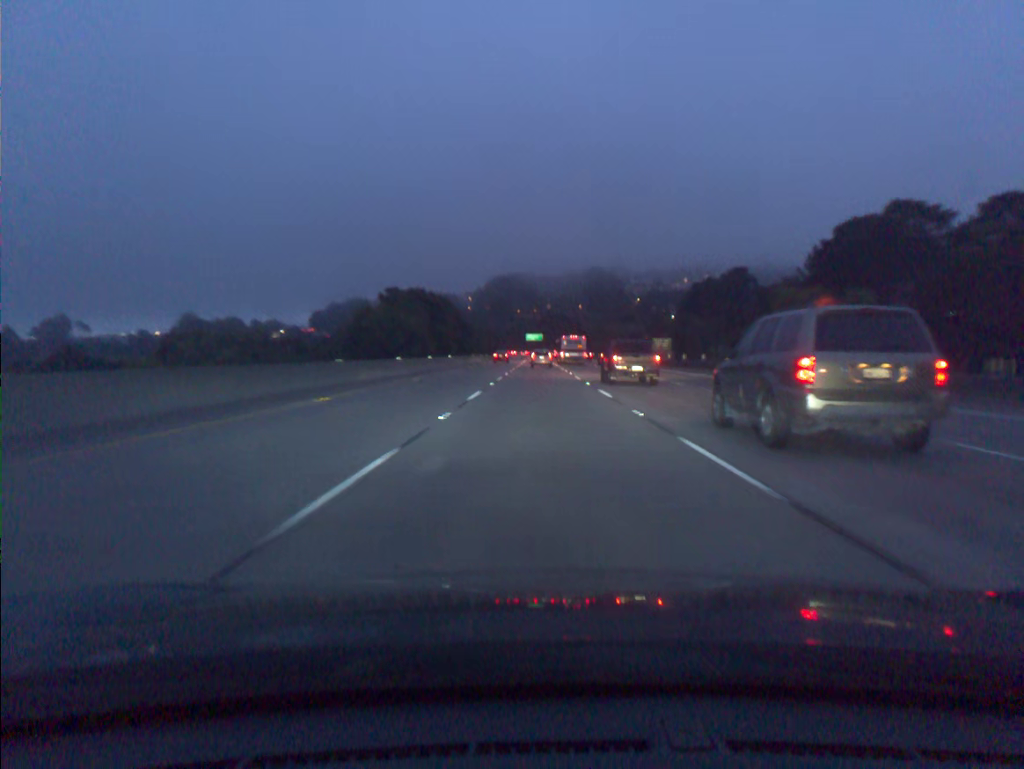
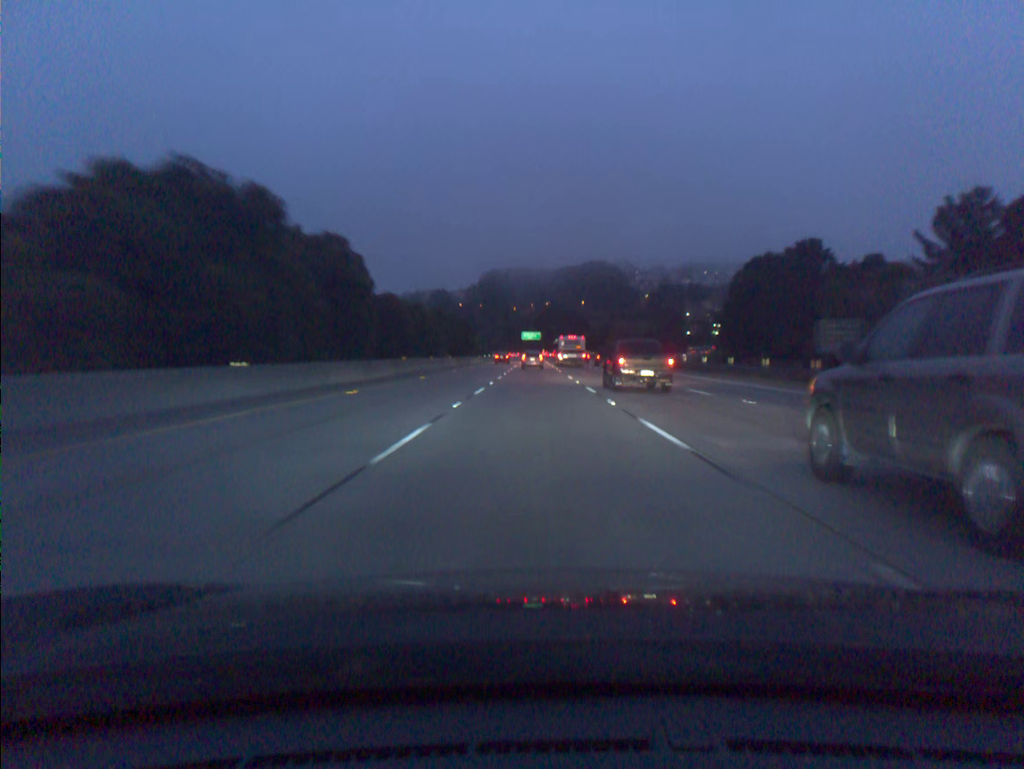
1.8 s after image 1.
(+0.1, +55.2) m; 0°
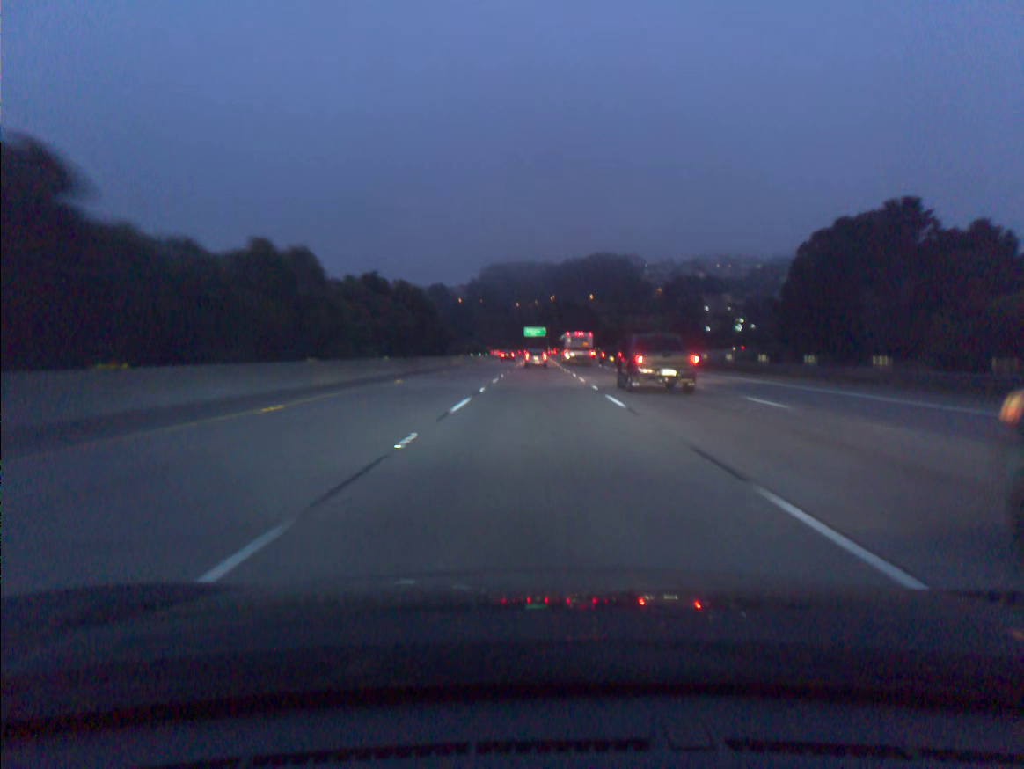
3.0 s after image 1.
(-0.1, +36.7) m; 0°
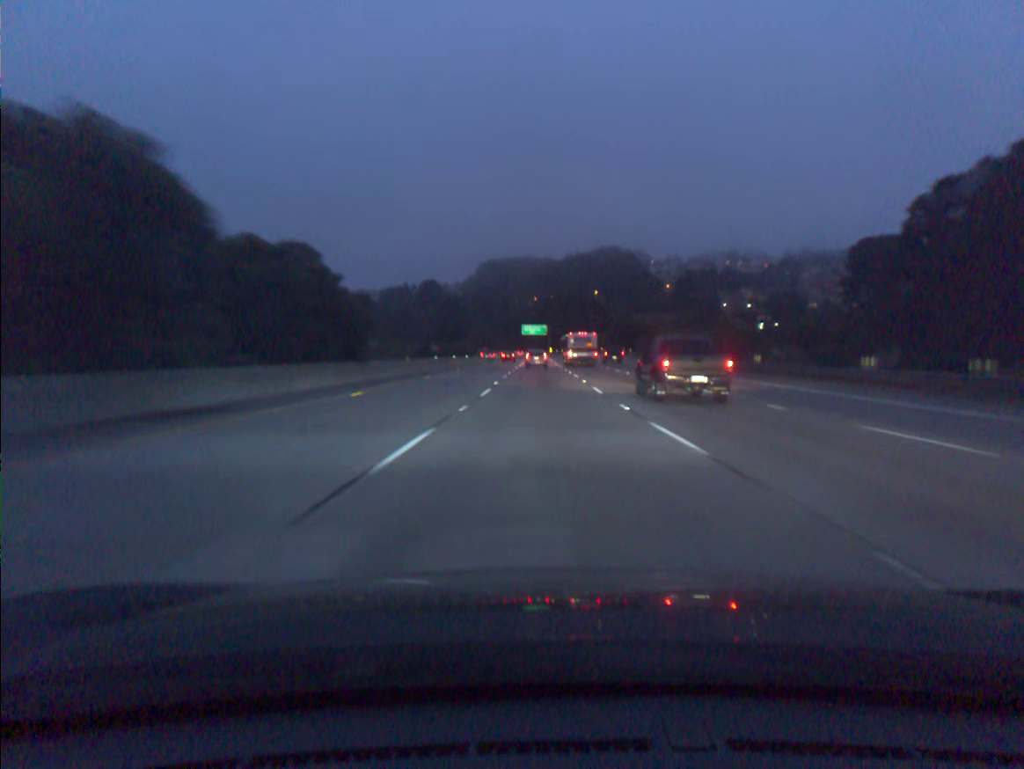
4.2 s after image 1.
(0.0, +36.7) m; 0°
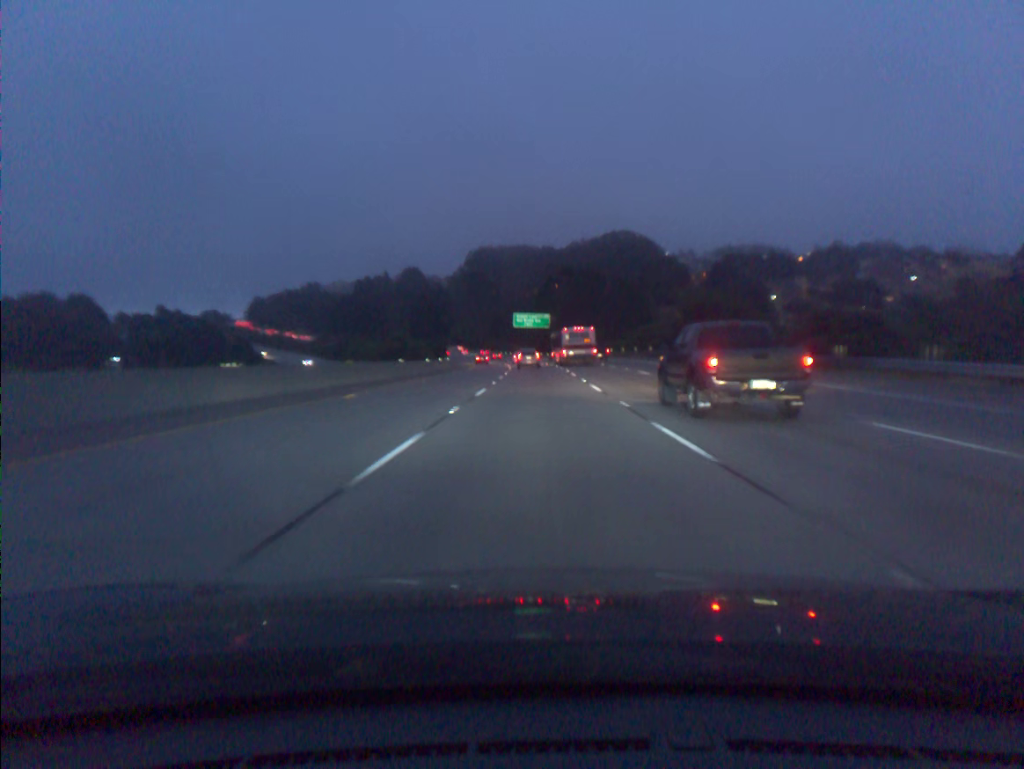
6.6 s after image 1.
(+0.2, +73.6) m; 0°
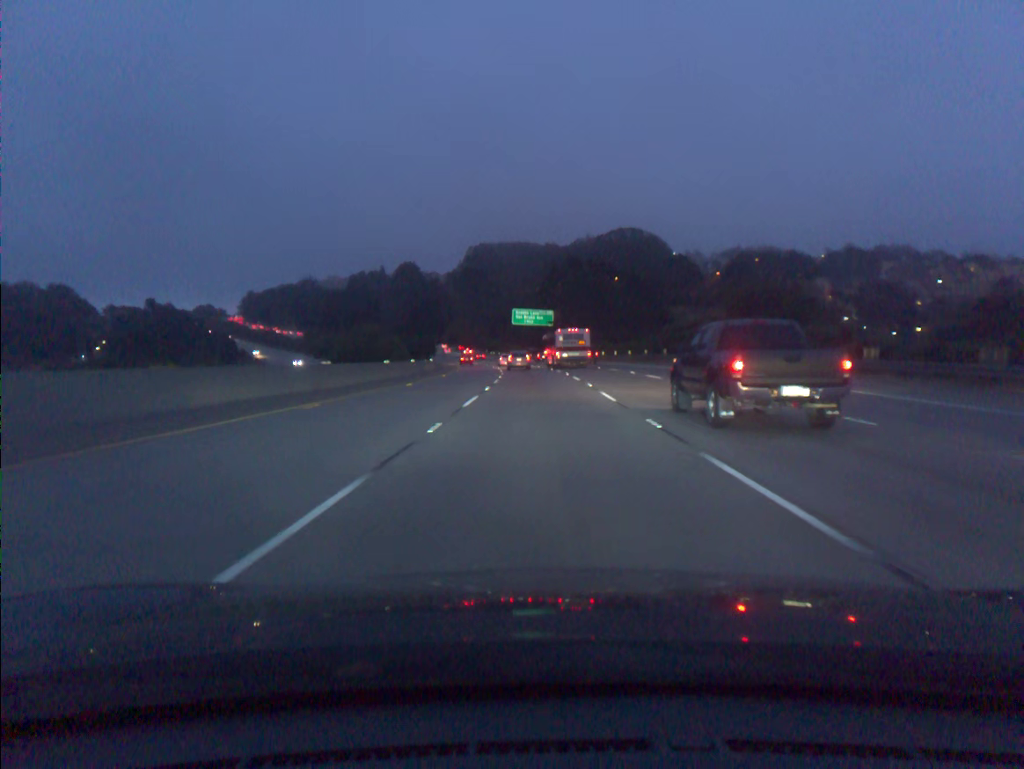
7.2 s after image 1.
(0.0, +18.4) m; 0°
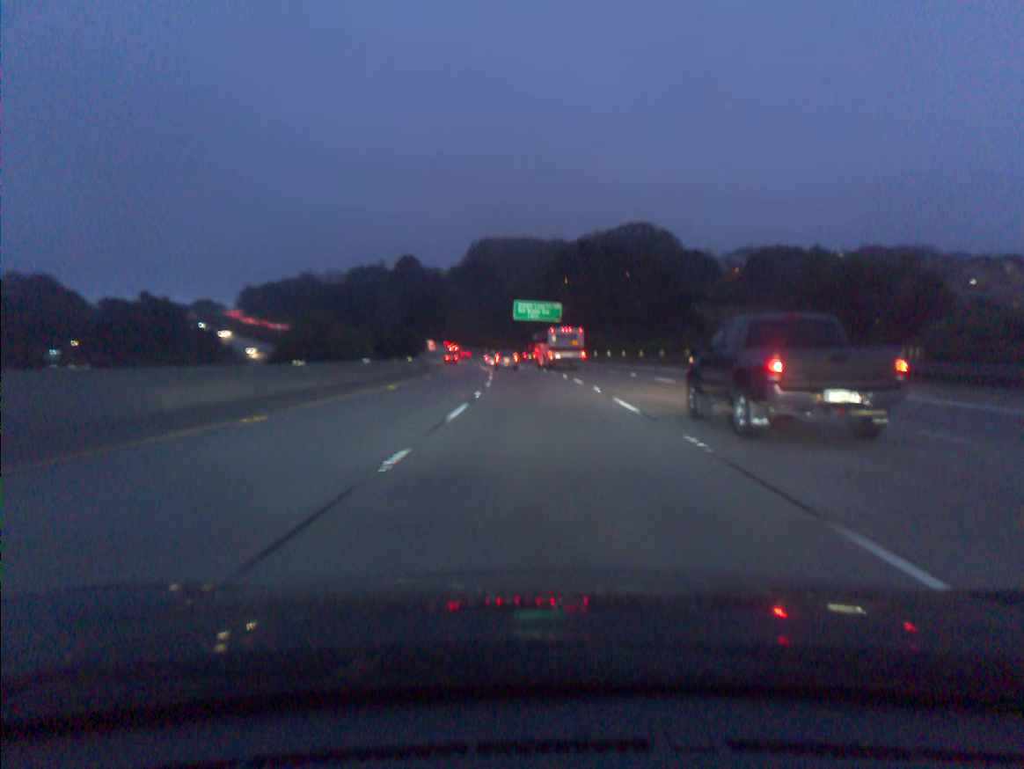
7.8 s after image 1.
(0.0, +18.5) m; 0°
